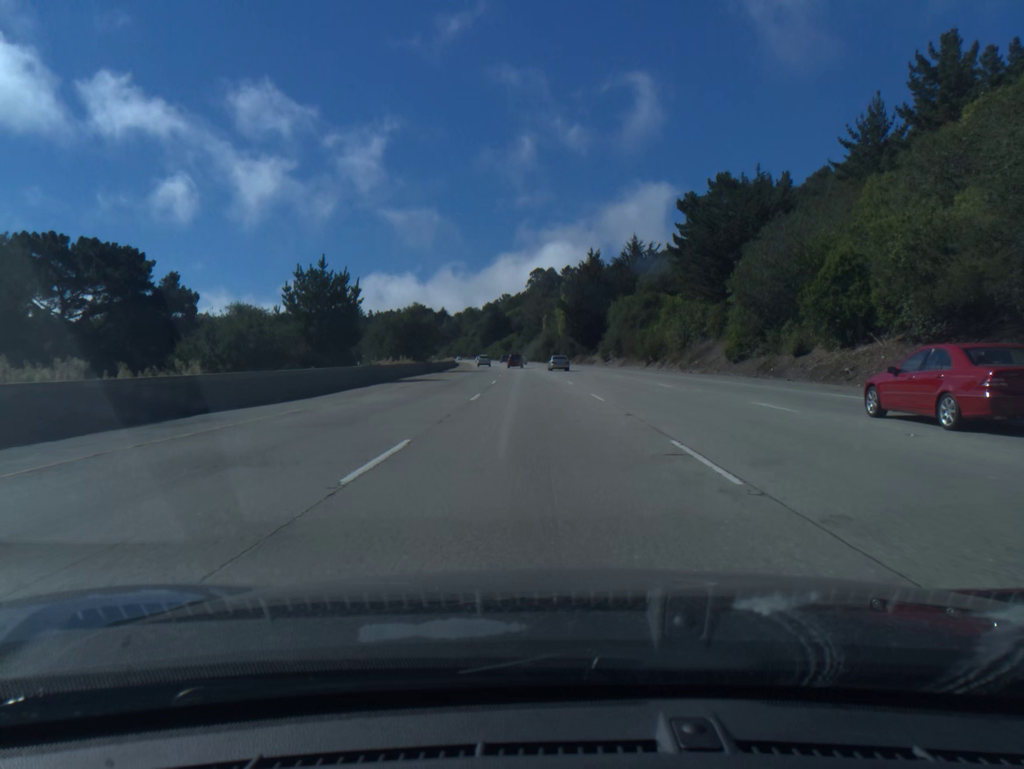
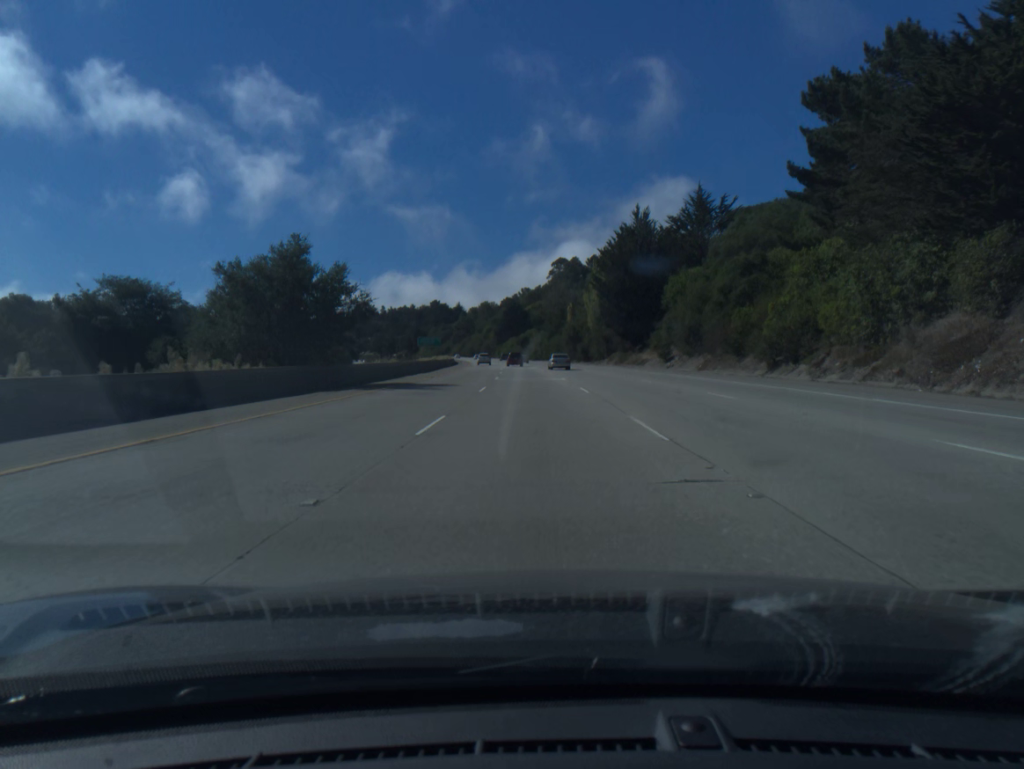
(-0.6, +39.2) m; -2°
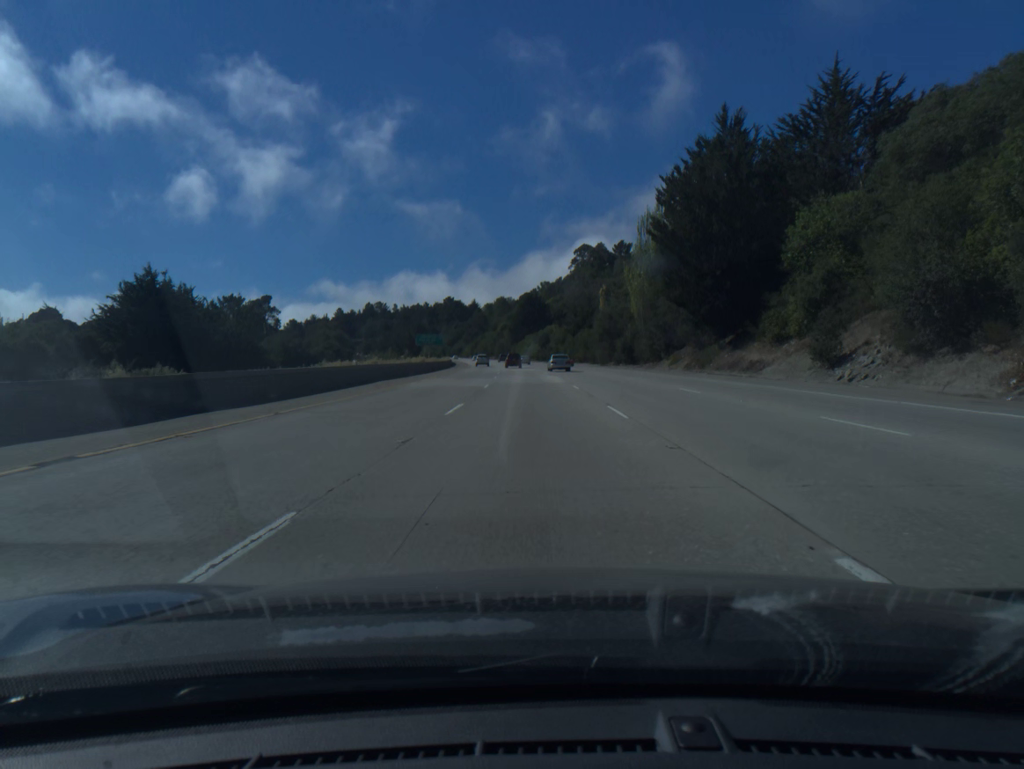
(-0.5, +39.3) m; -1°
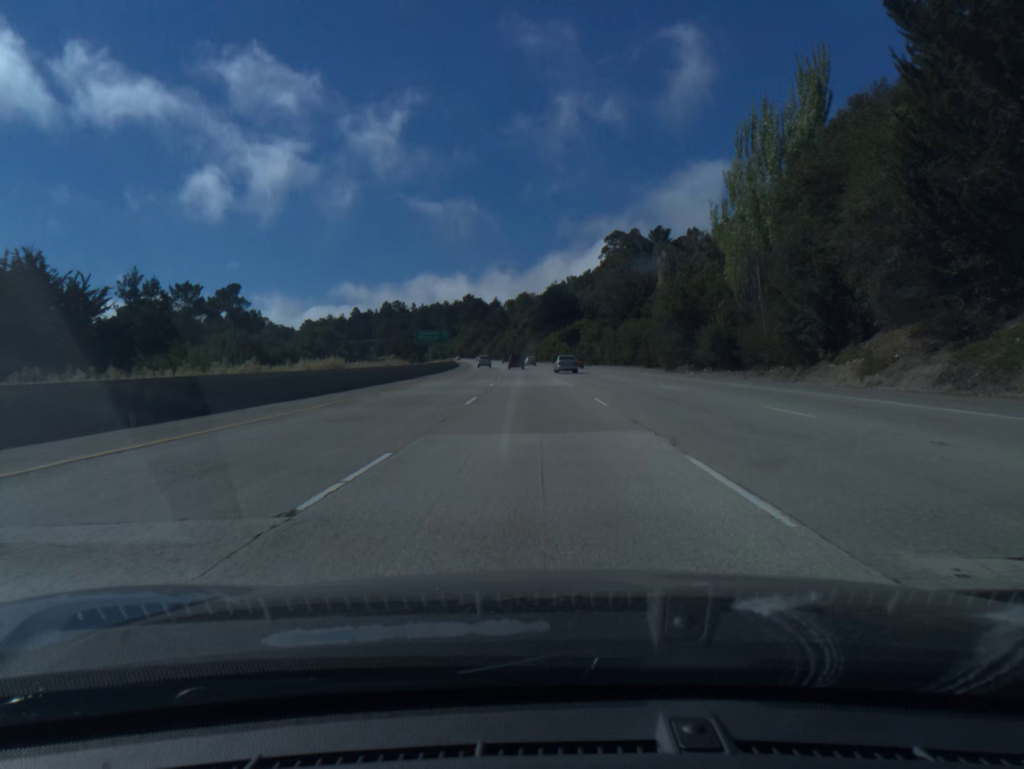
(-0.6, +39.2) m; -2°
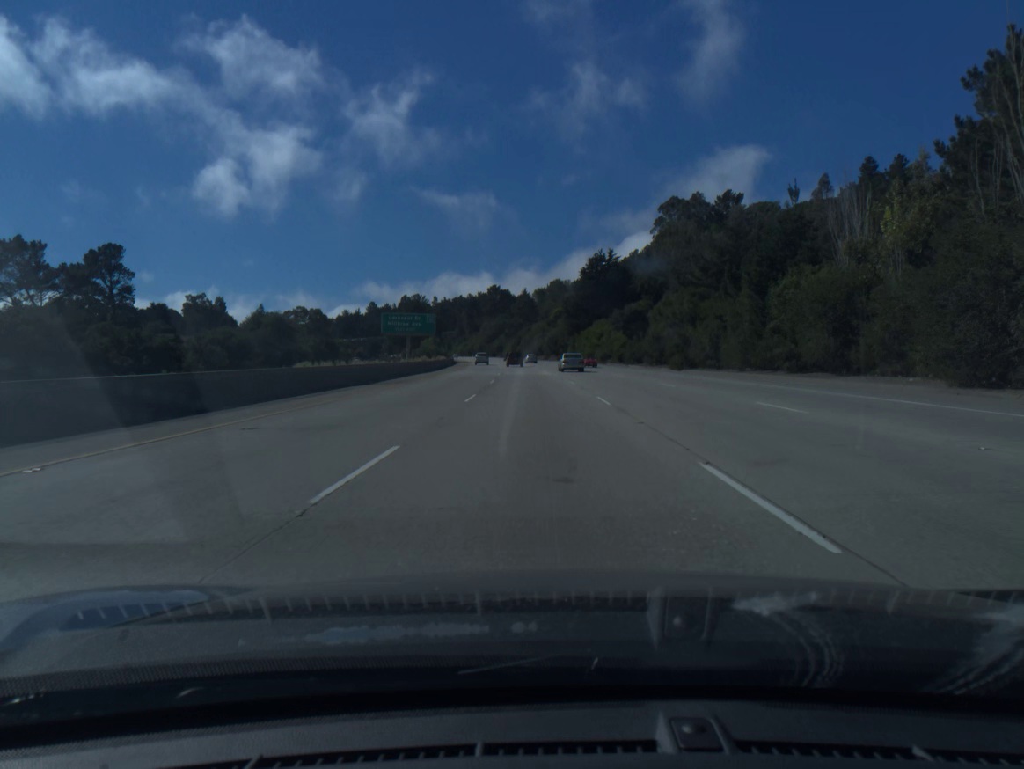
(-1.2, +58.8) m; -2°
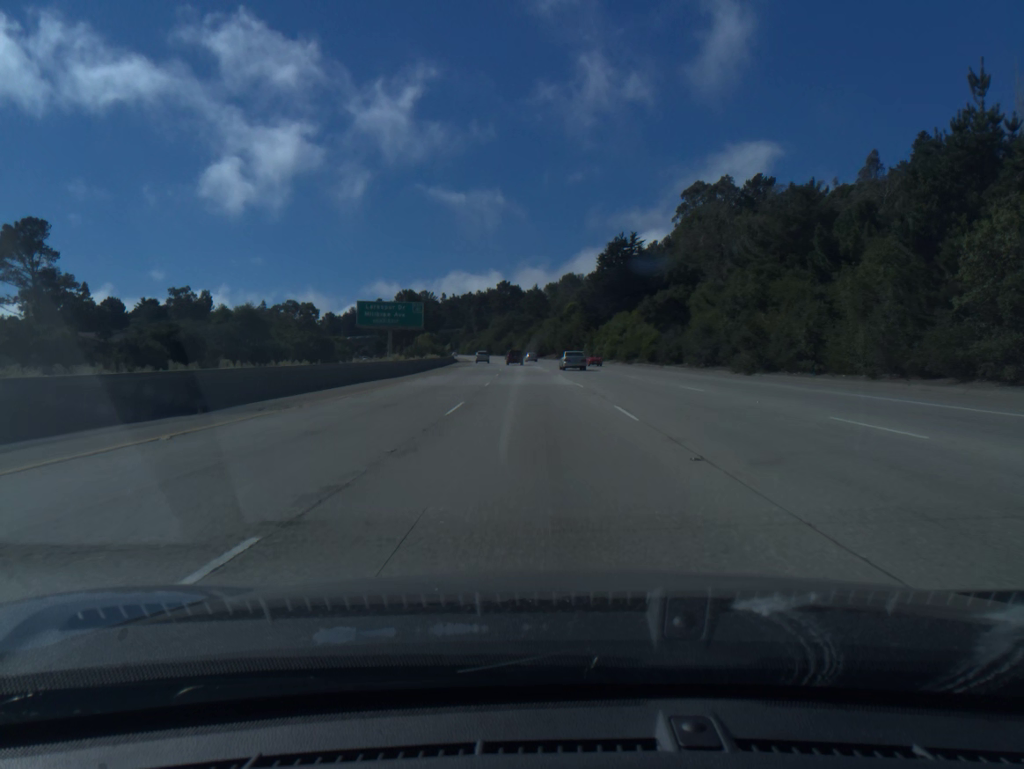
(-0.1, +19.6) m; -1°
